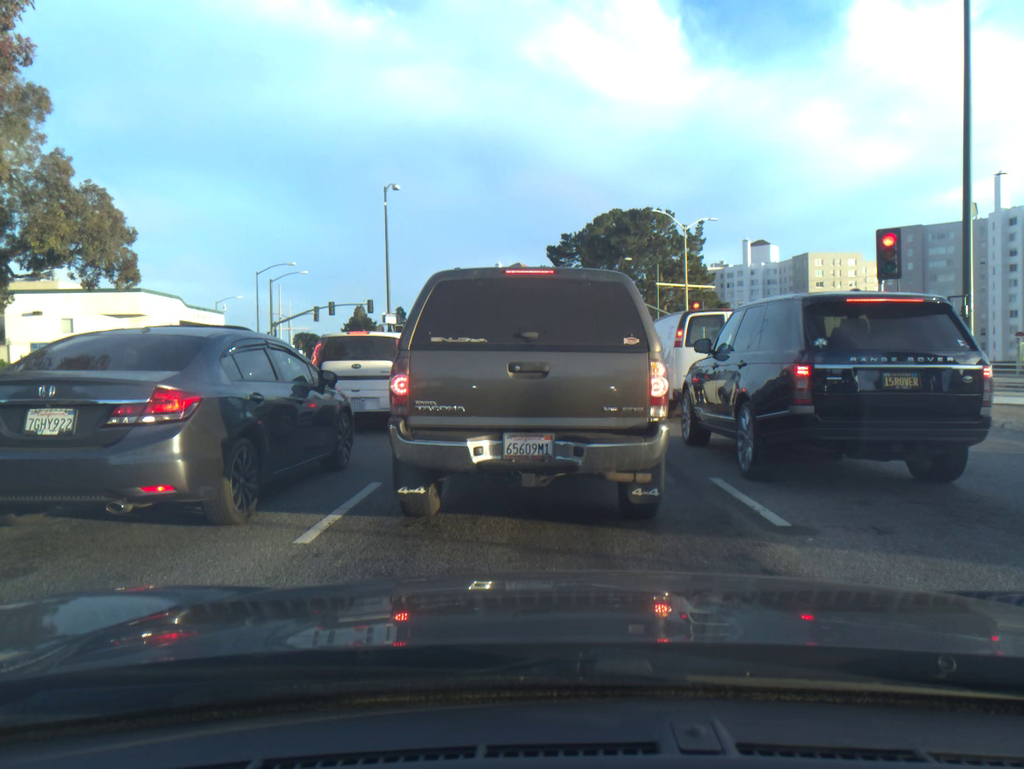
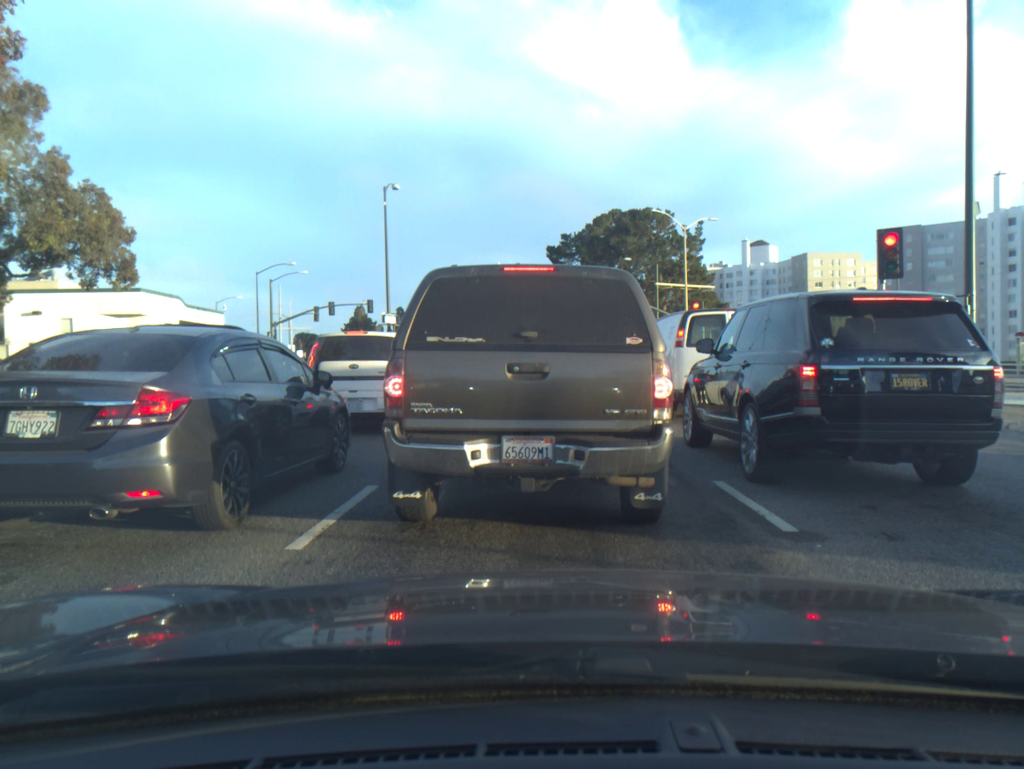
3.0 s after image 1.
(0.0, +0.2) m; 0°
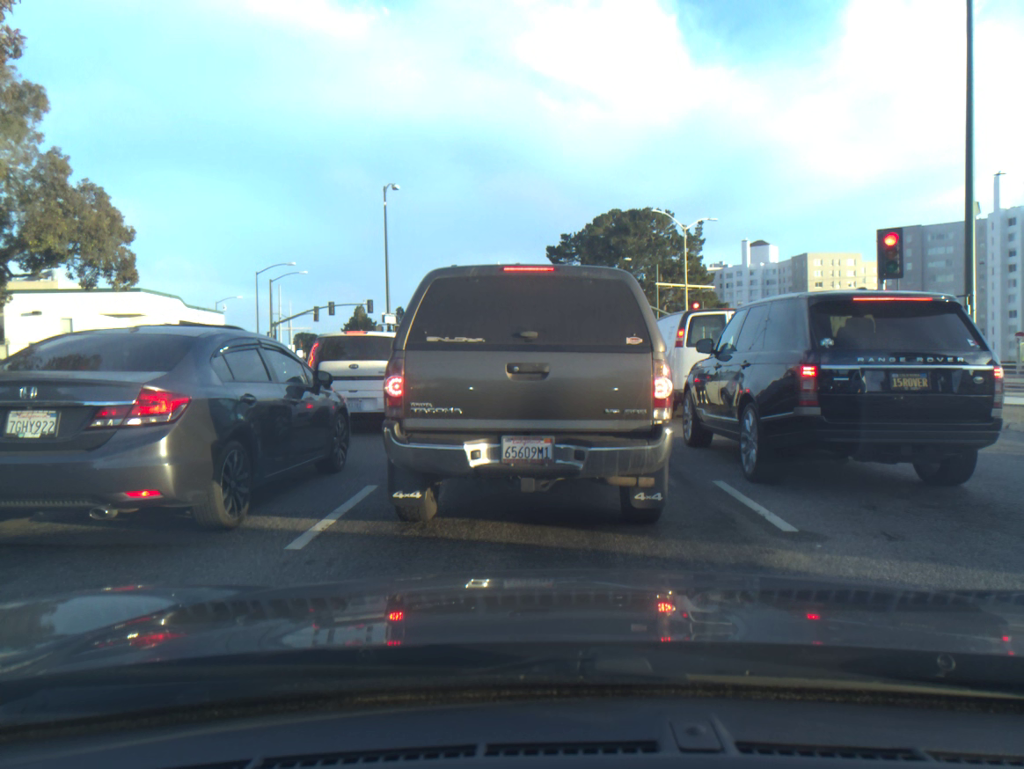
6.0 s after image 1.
(0.0, 0.0) m; 0°
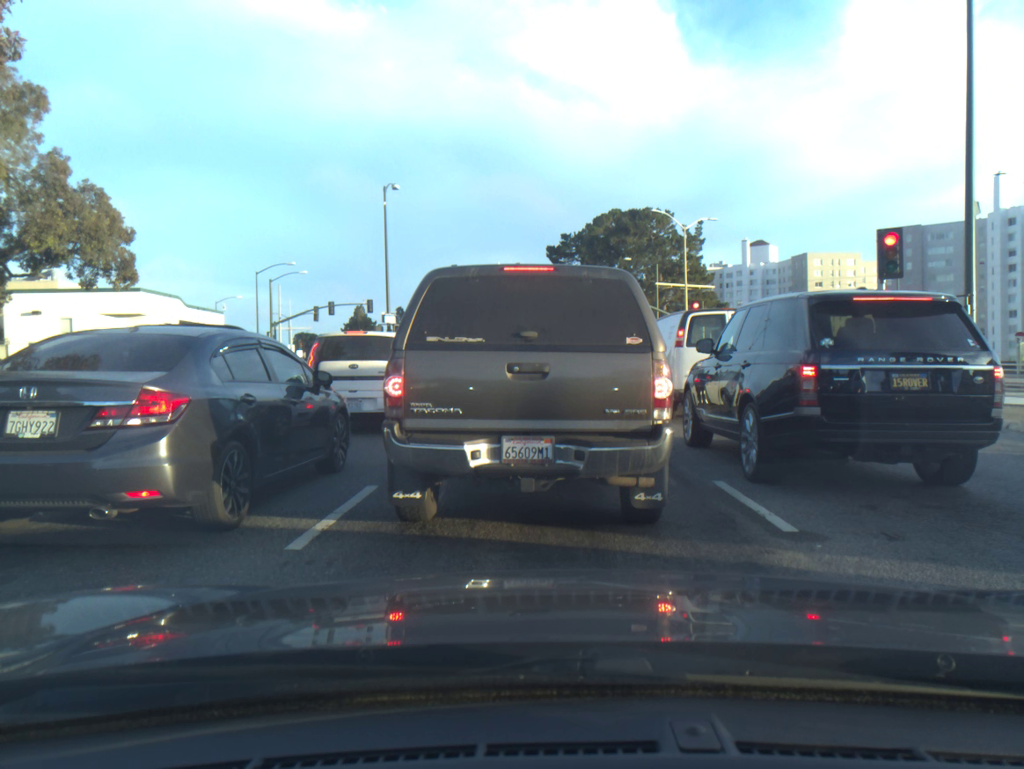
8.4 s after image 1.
(0.0, 0.0) m; 0°
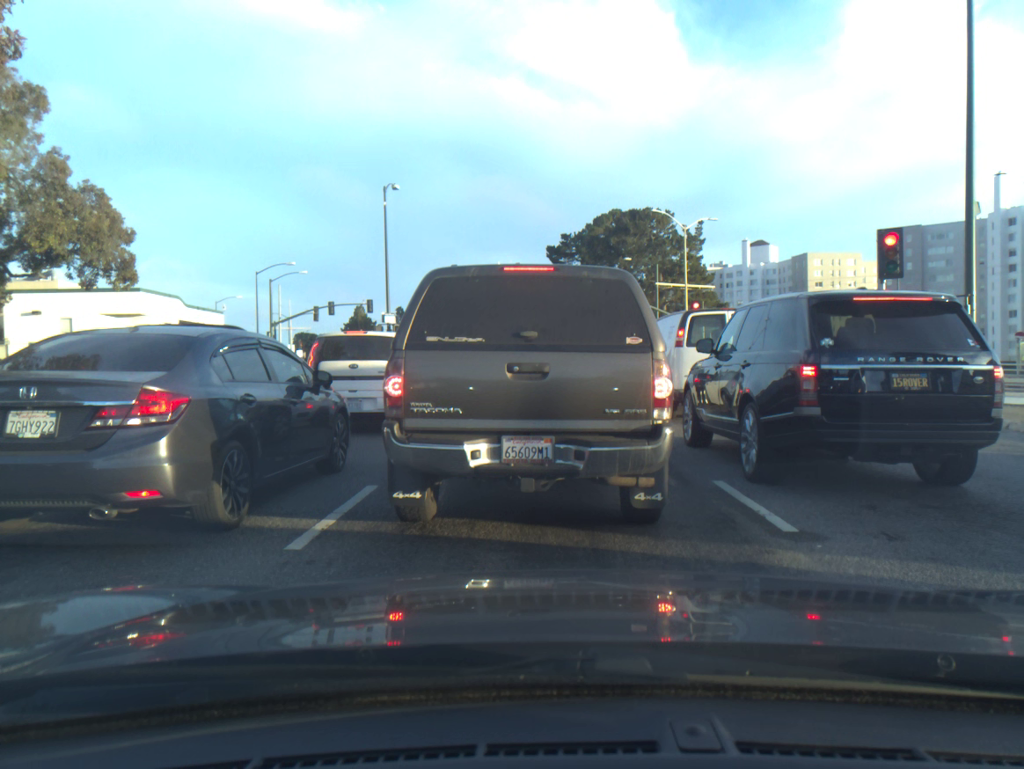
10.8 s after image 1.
(0.0, 0.0) m; 0°
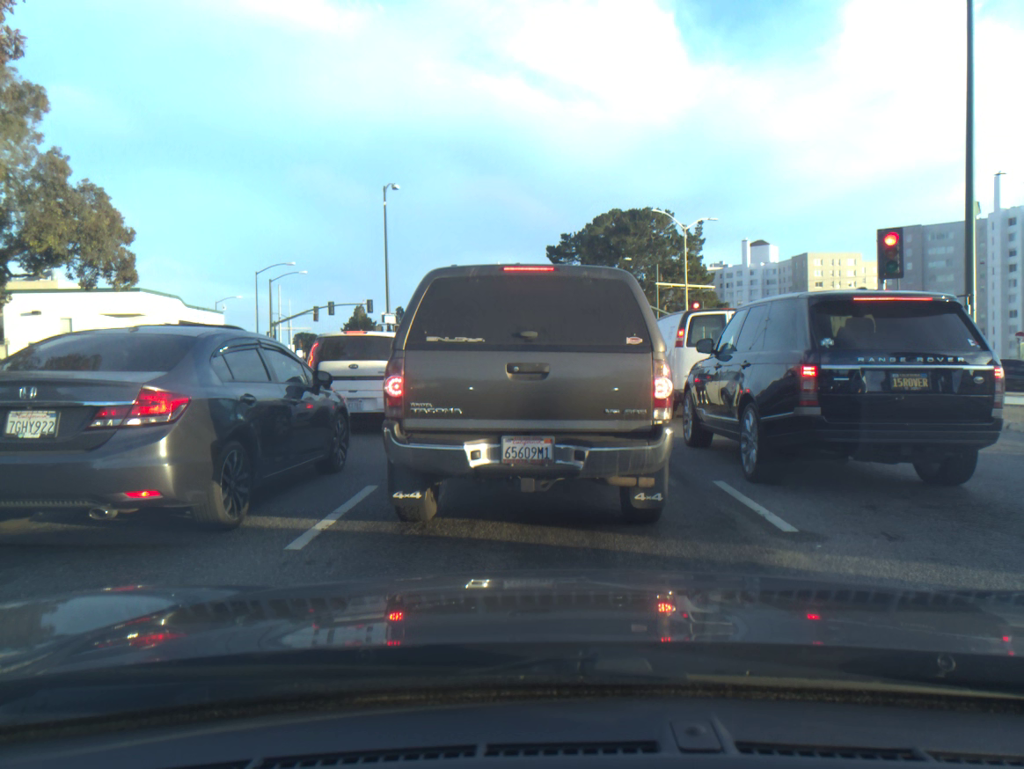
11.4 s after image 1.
(0.0, 0.0) m; 0°
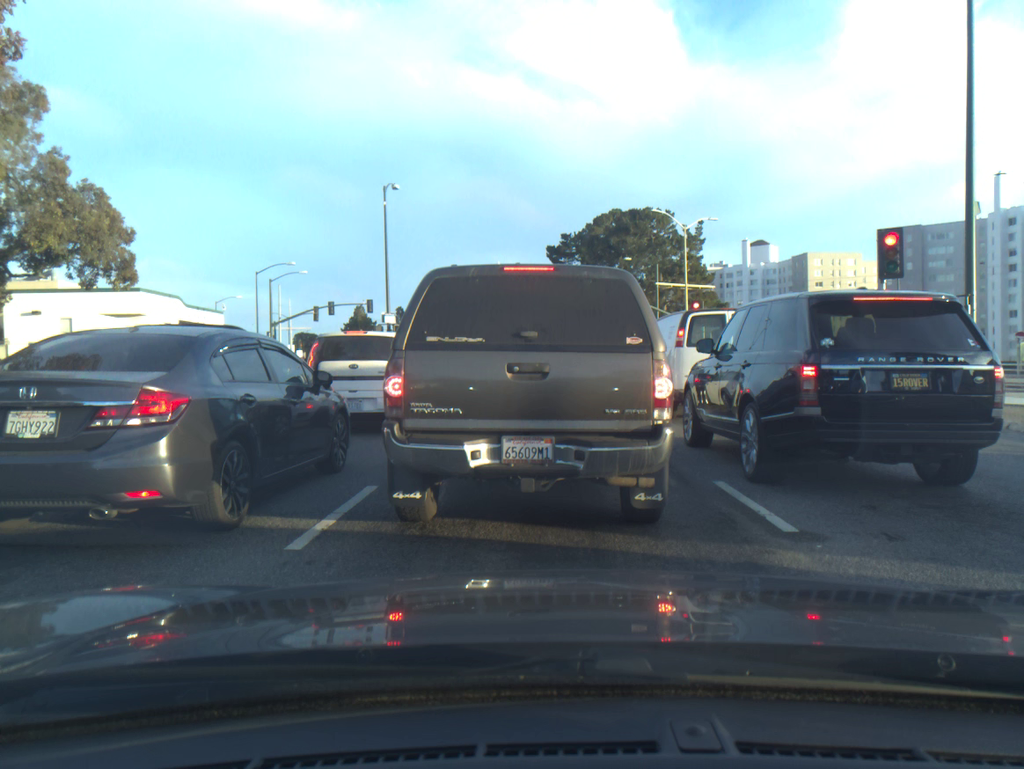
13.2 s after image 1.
(0.0, 0.0) m; 0°
